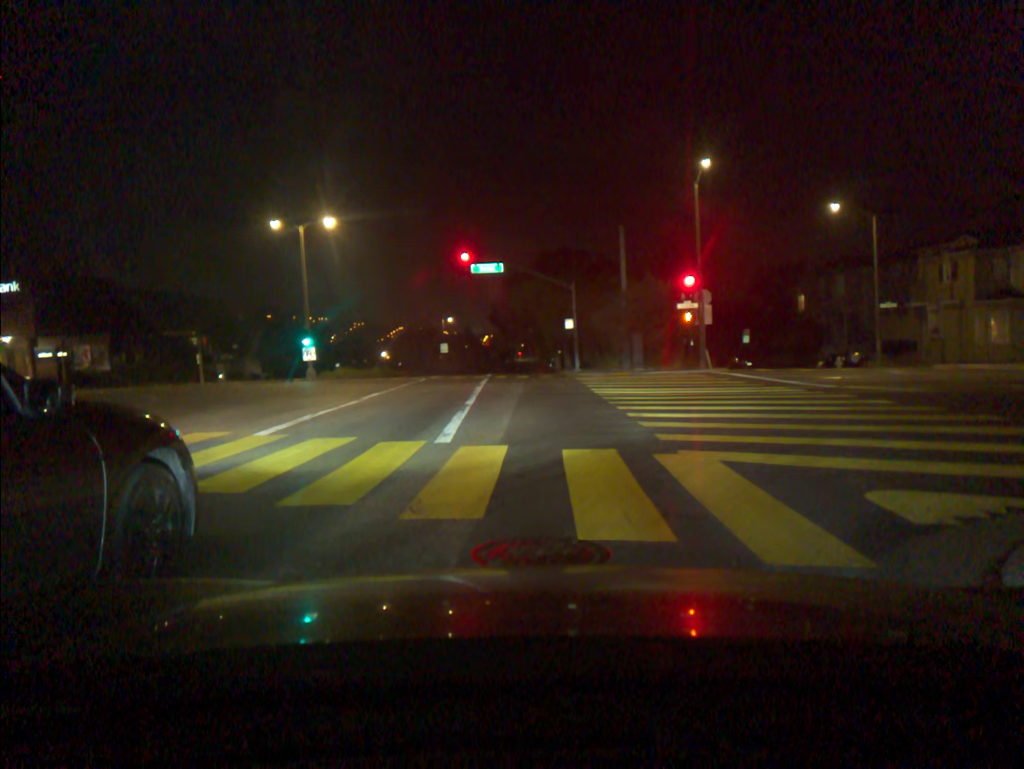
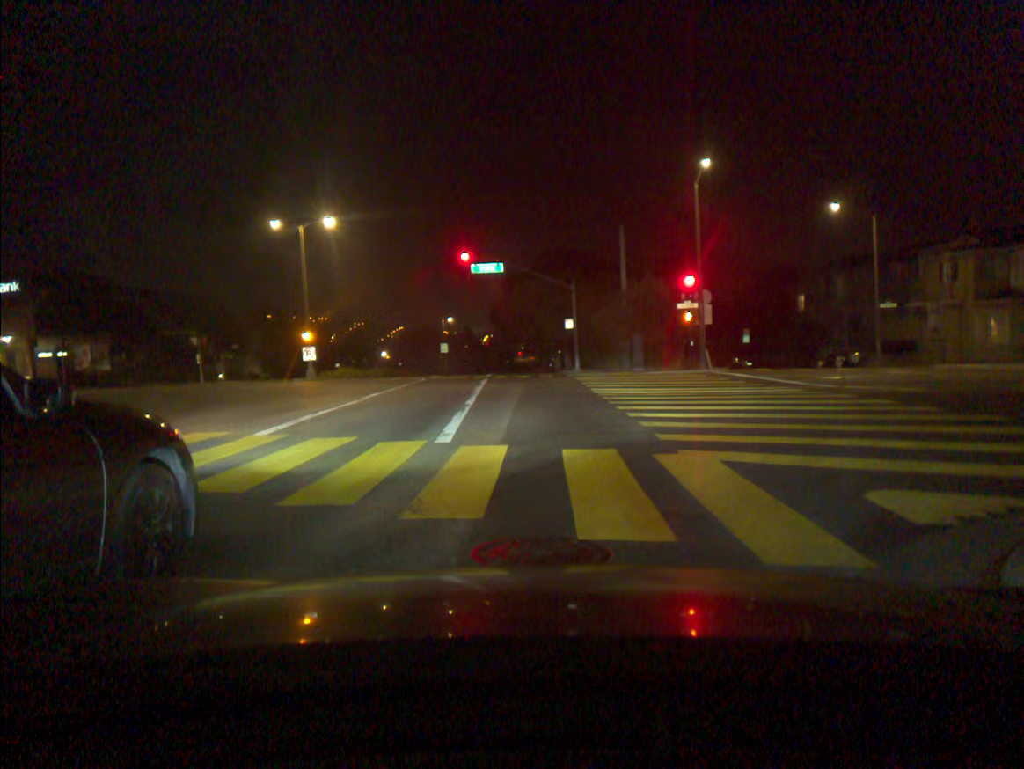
(0.0, 0.0) m; 0°
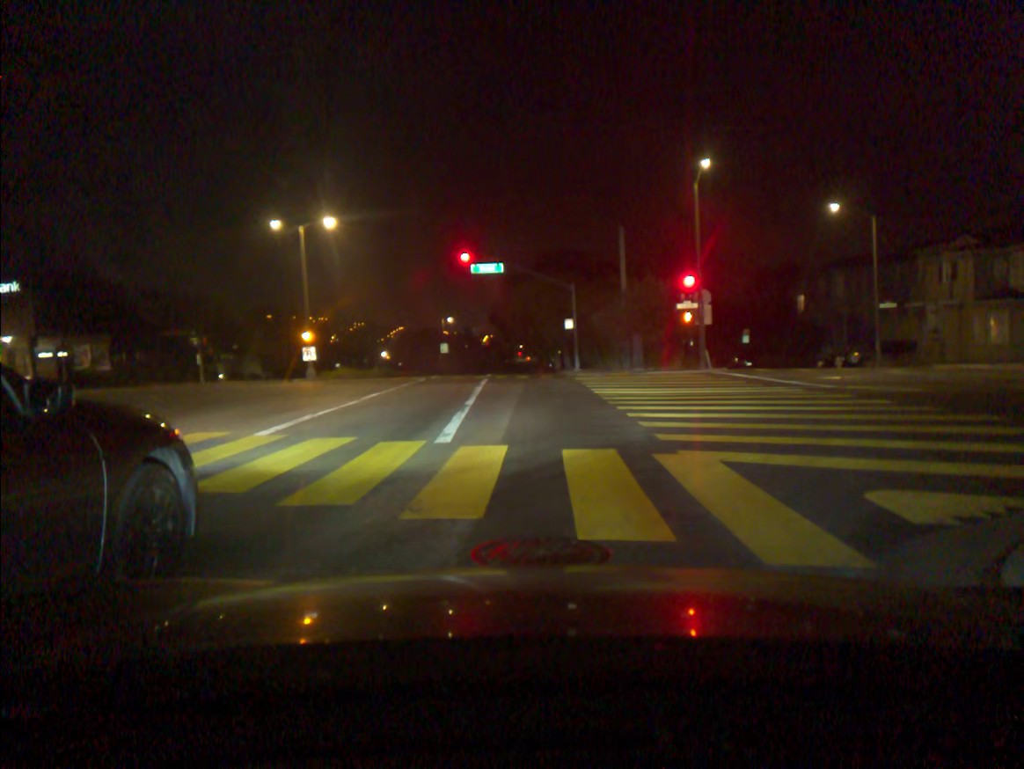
(0.0, 0.0) m; 0°
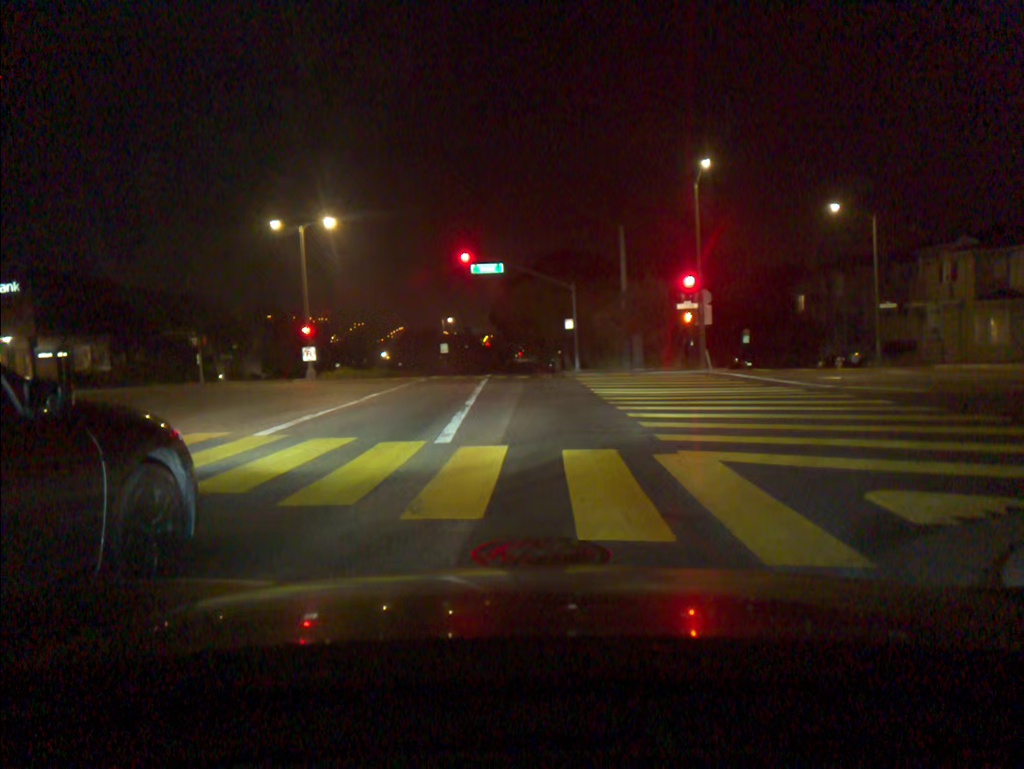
(0.0, 0.0) m; 0°
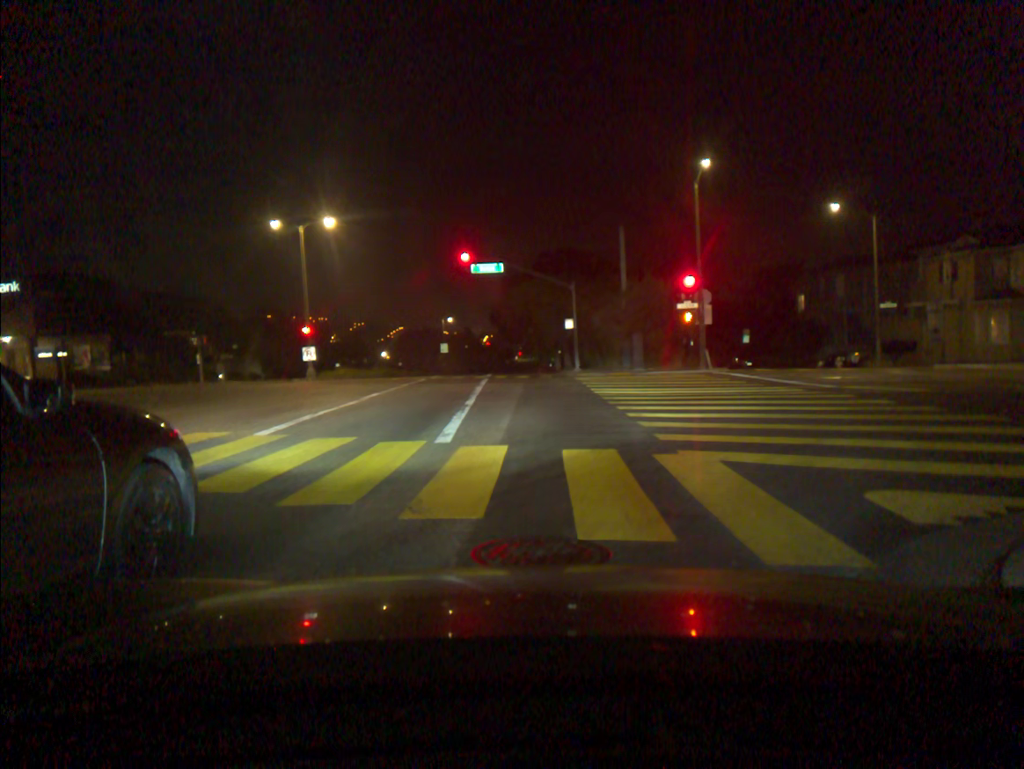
(0.0, 0.0) m; 0°
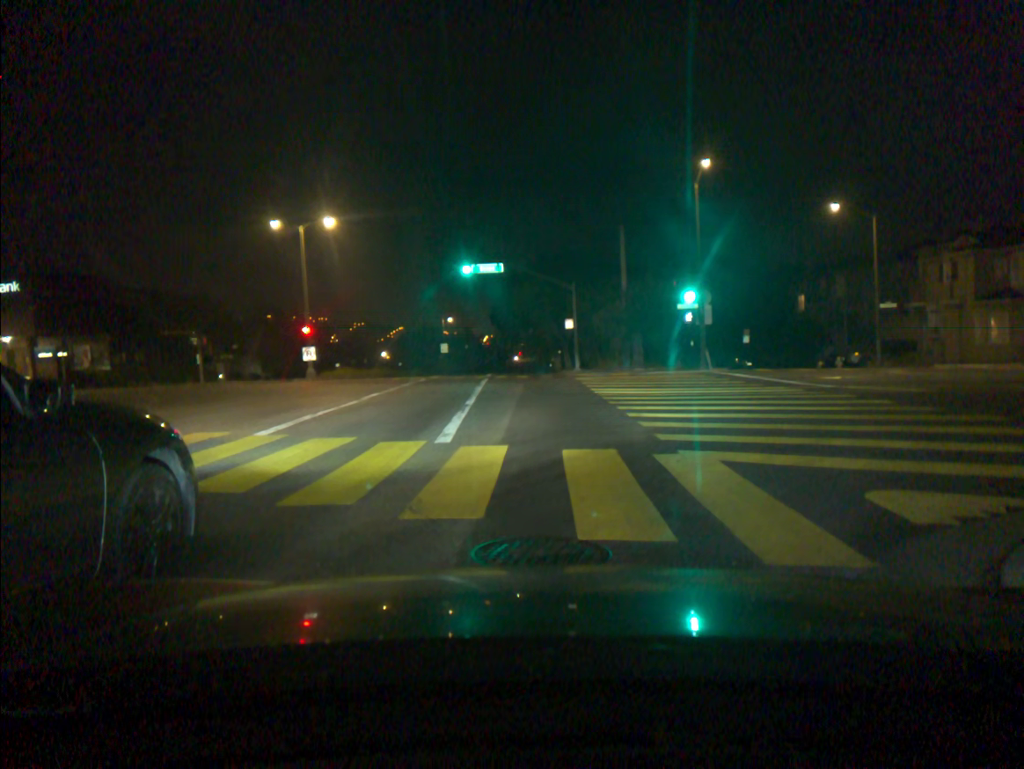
(0.0, 0.0) m; 0°
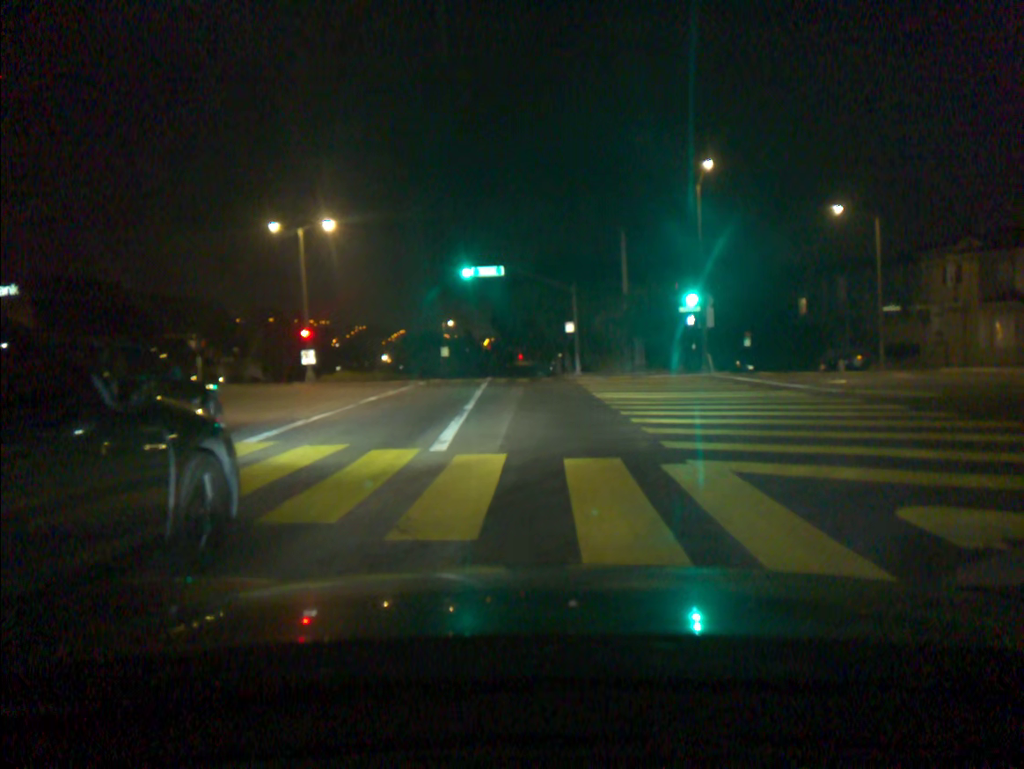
(0.0, +0.5) m; 0°
